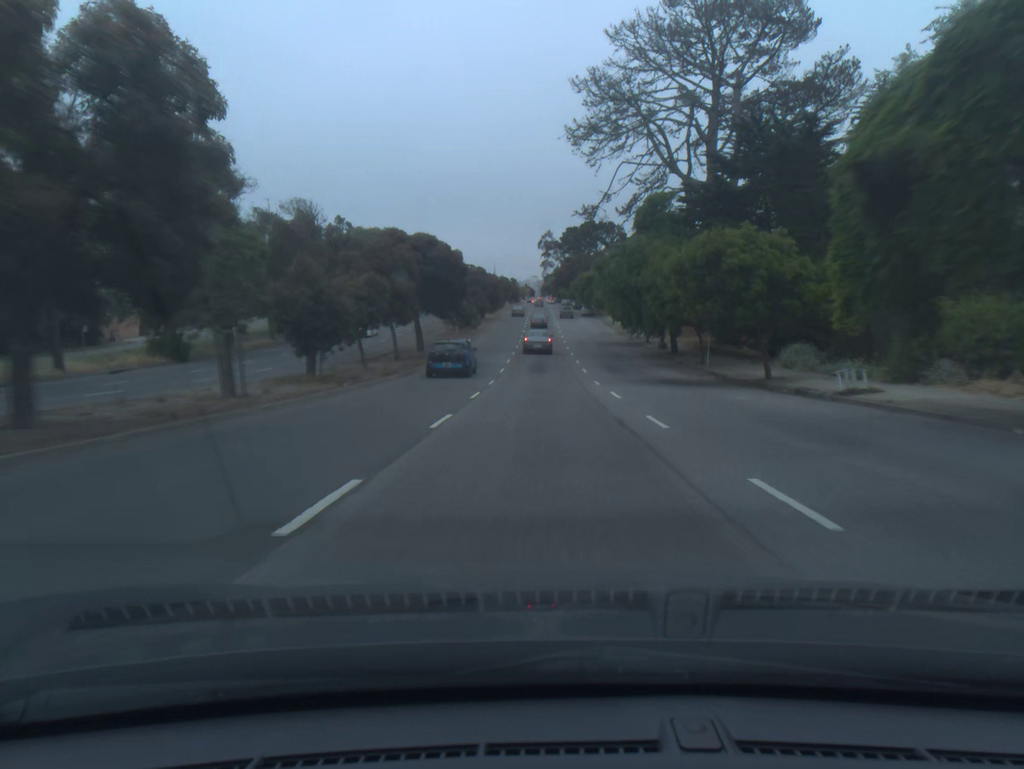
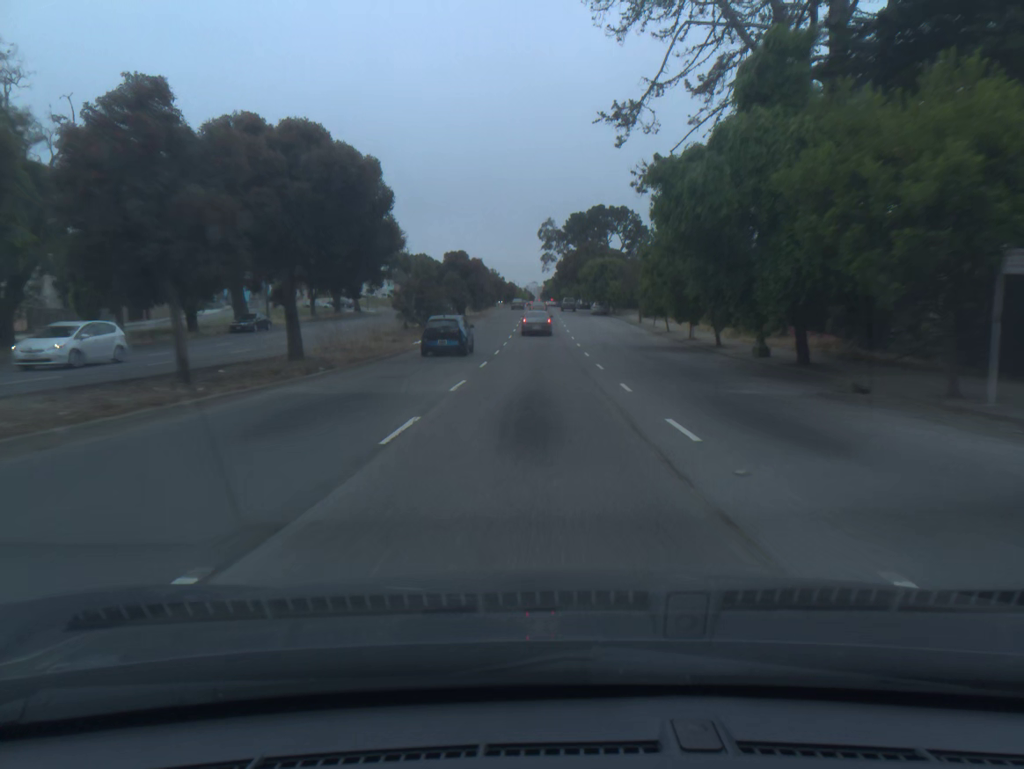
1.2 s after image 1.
(0.0, +24.8) m; 0°
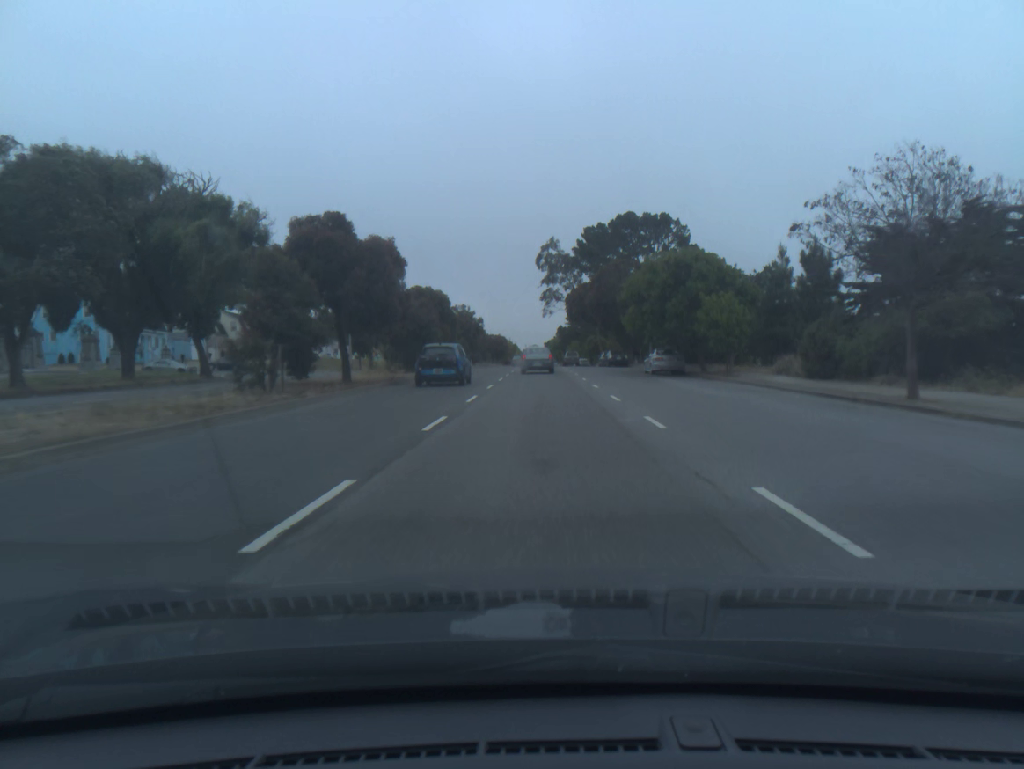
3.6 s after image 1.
(-0.1, +47.9) m; 0°
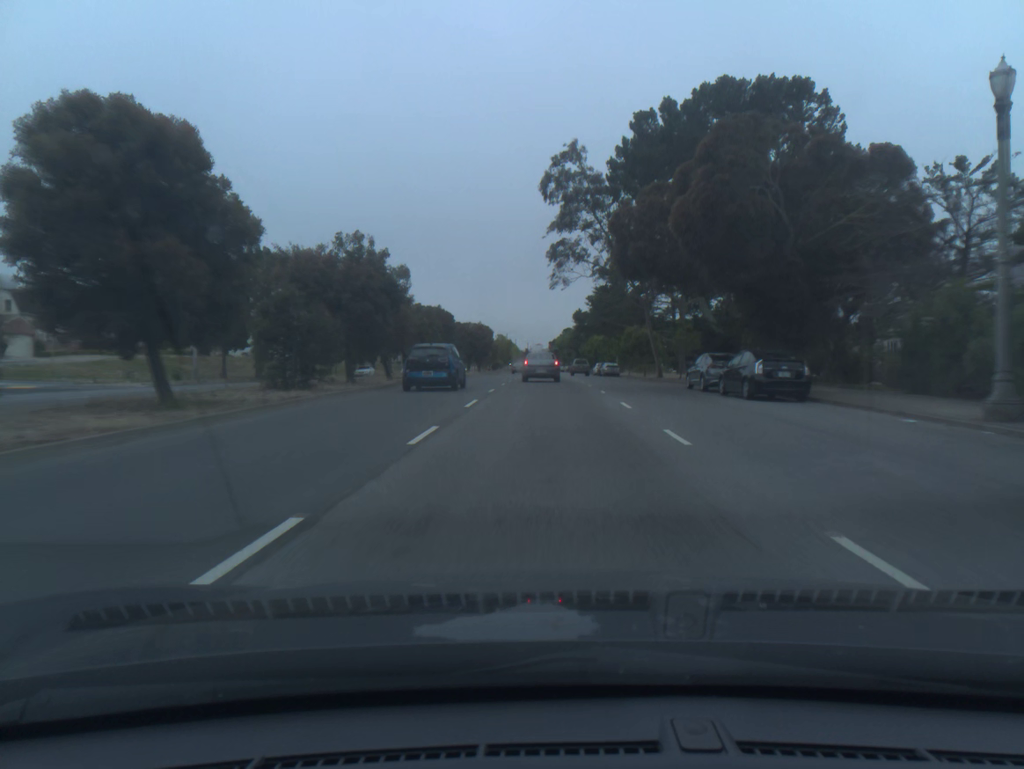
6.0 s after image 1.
(-0.1, +44.8) m; 0°
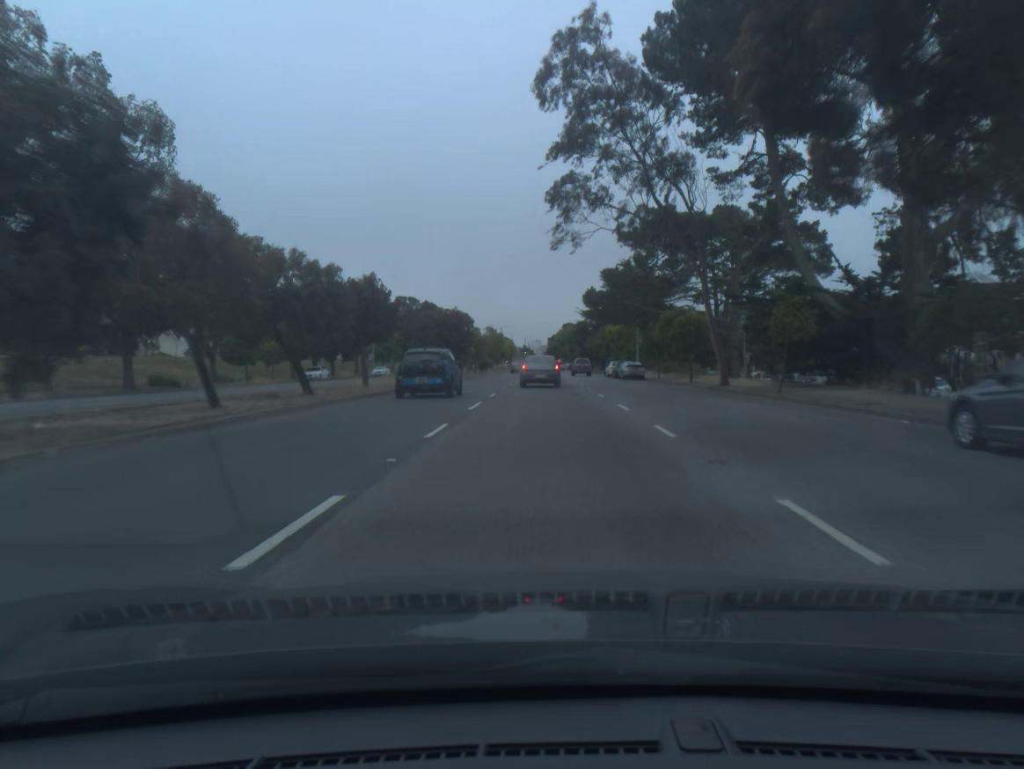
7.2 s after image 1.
(0.0, +20.7) m; 0°
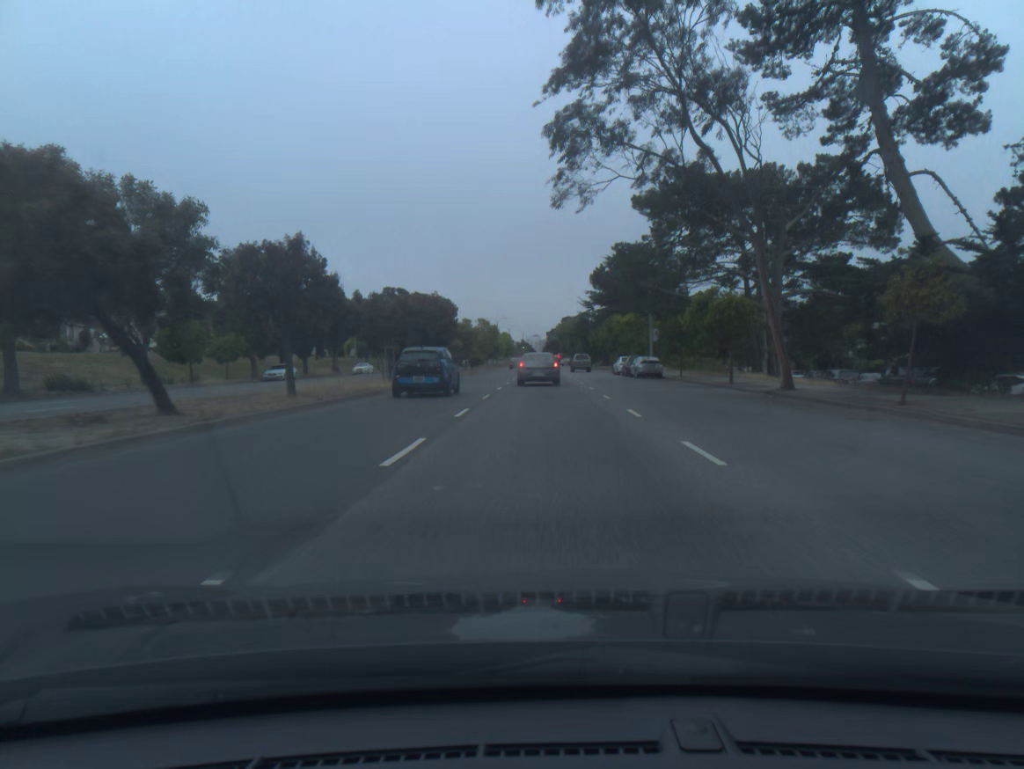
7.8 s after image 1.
(0.0, +9.8) m; 0°
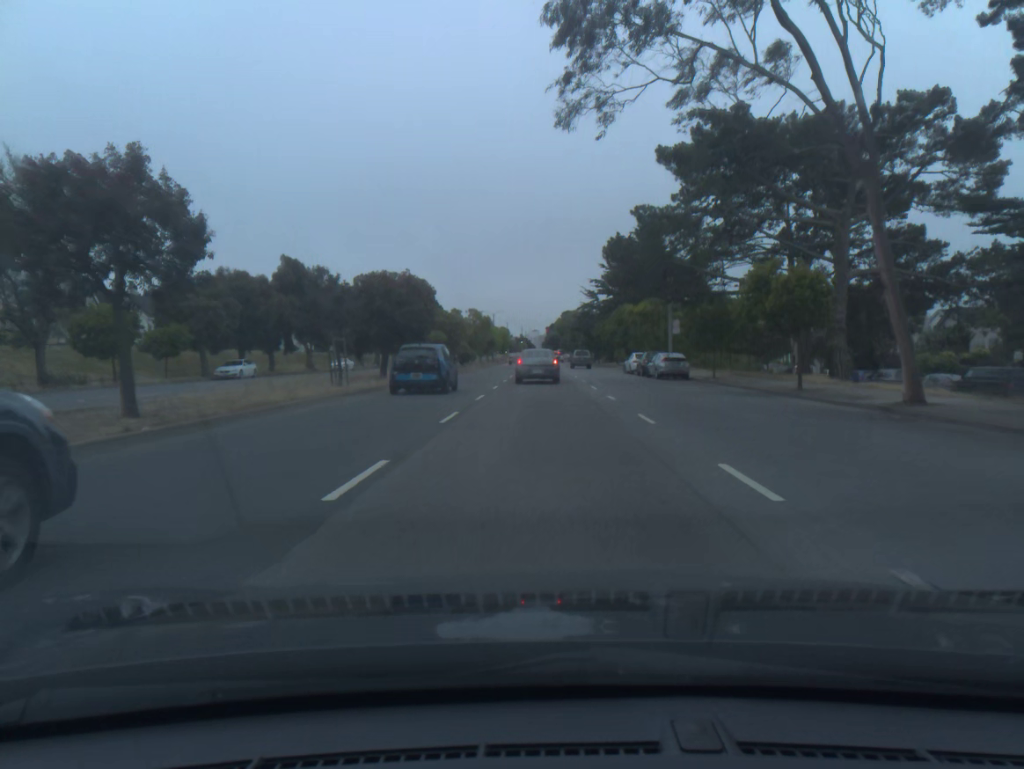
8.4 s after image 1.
(0.0, +9.4) m; 0°
